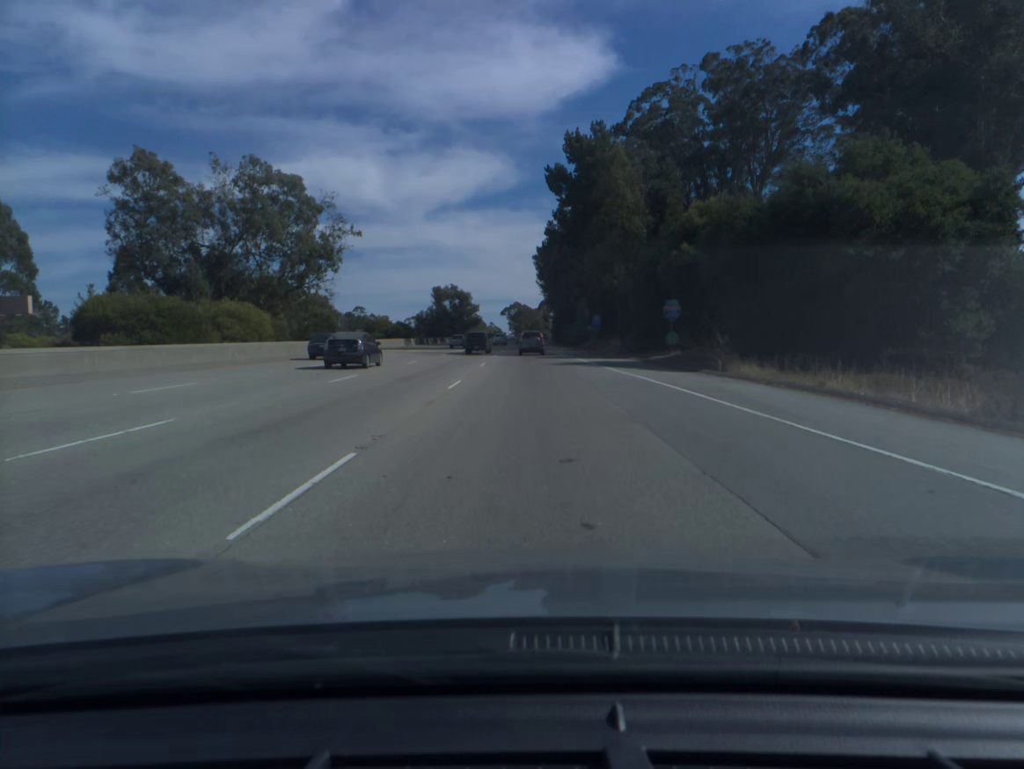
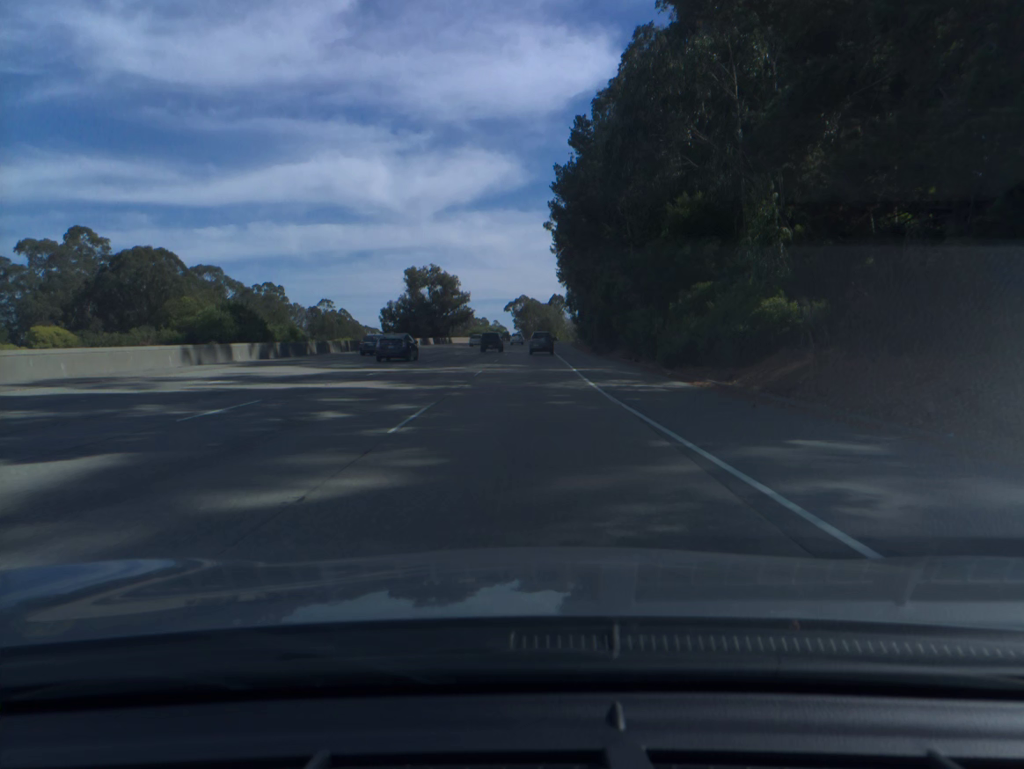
(0.0, +68.8) m; -1°
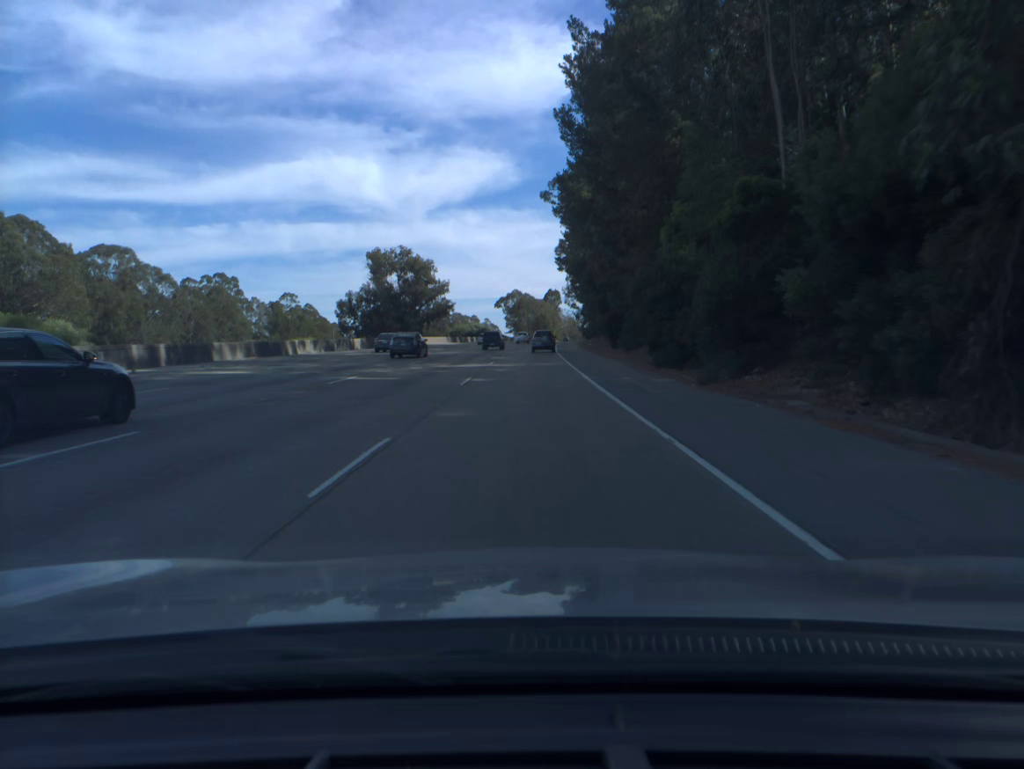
(0.0, +34.7) m; 0°
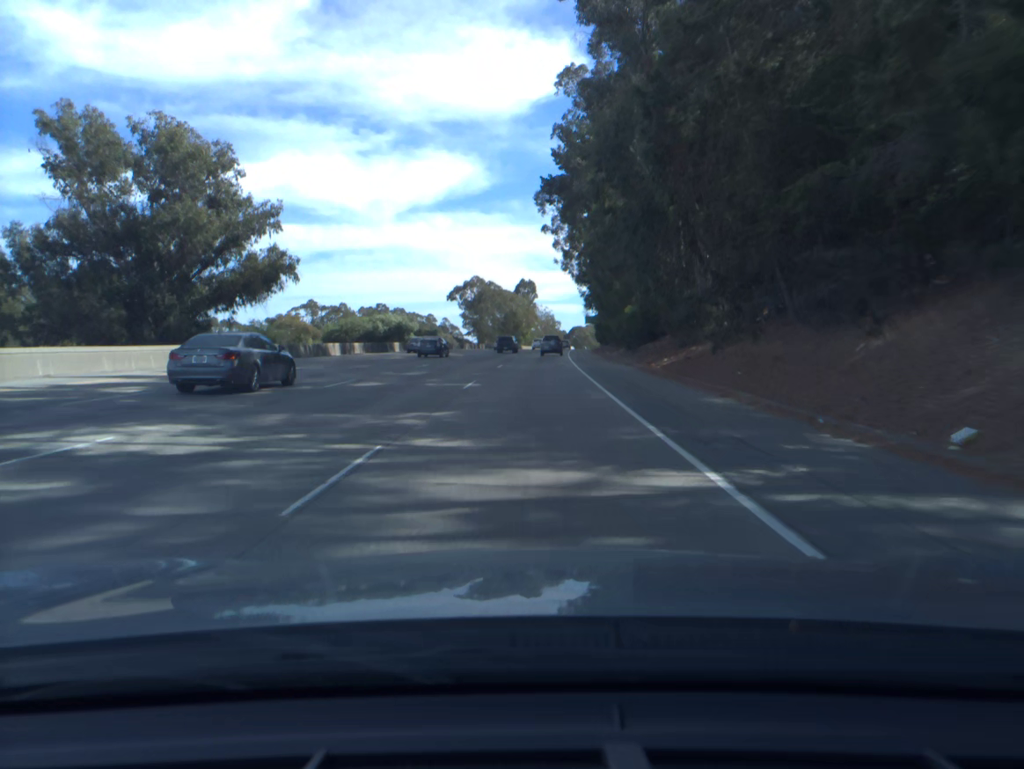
(+1.4, +88.0) m; +2°
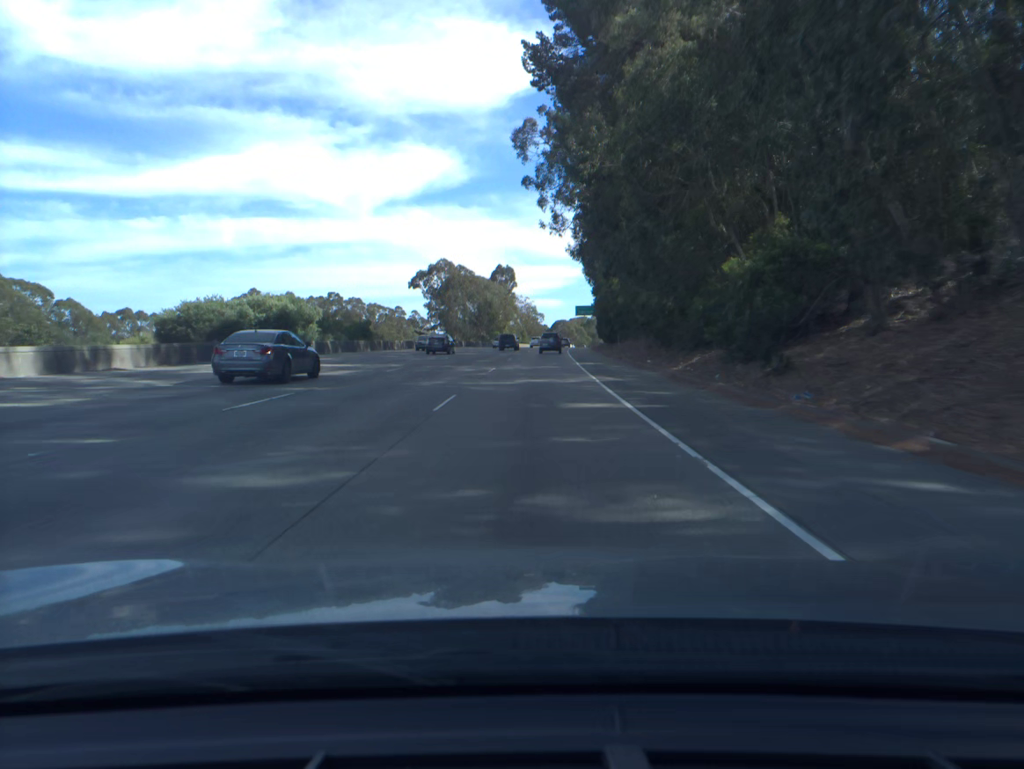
(+0.5, +35.8) m; +1°
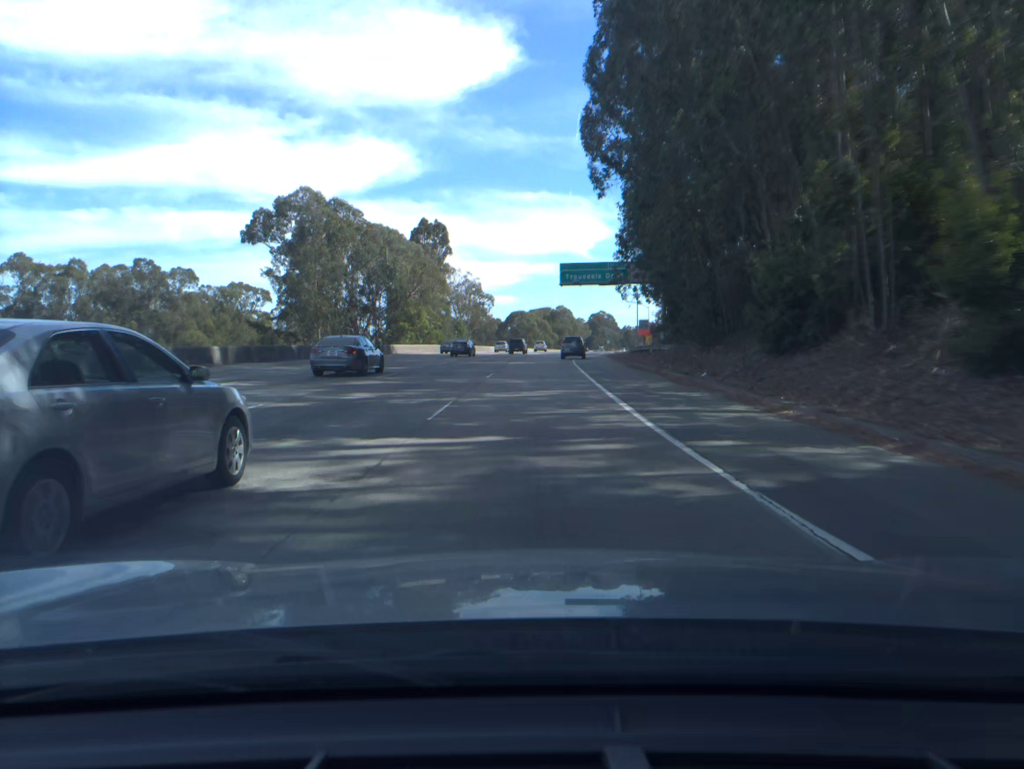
(+2.8, +88.9) m; +3°
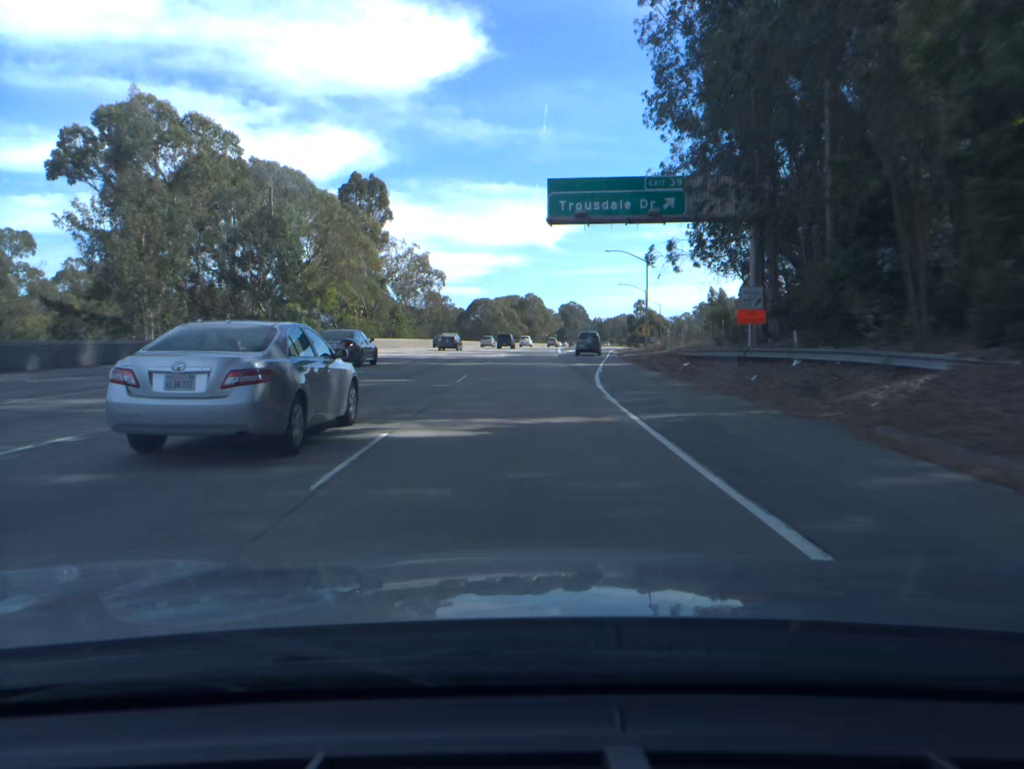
(+0.5, +35.8) m; +2°
